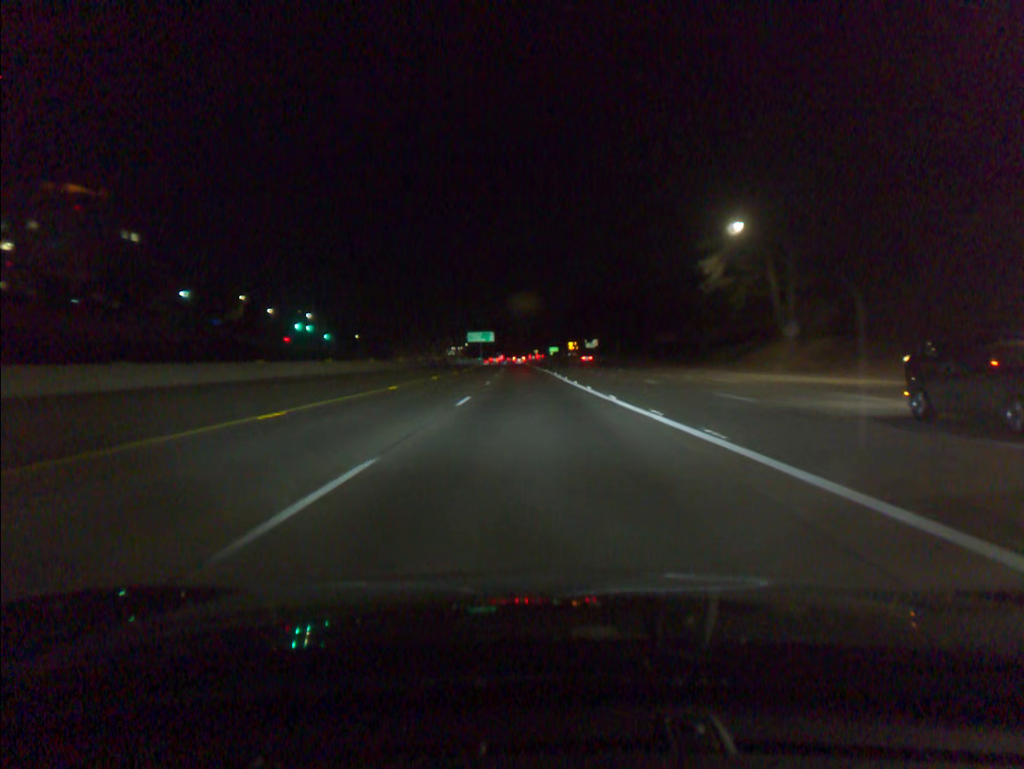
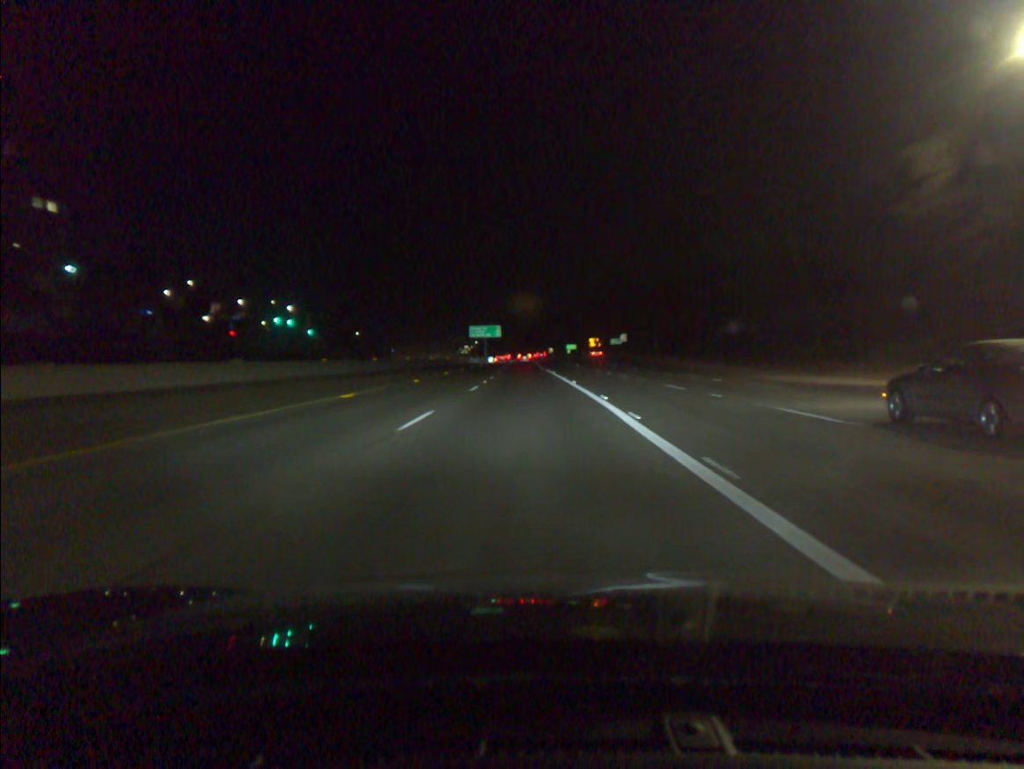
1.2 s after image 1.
(-0.3, +36.0) m; -1°
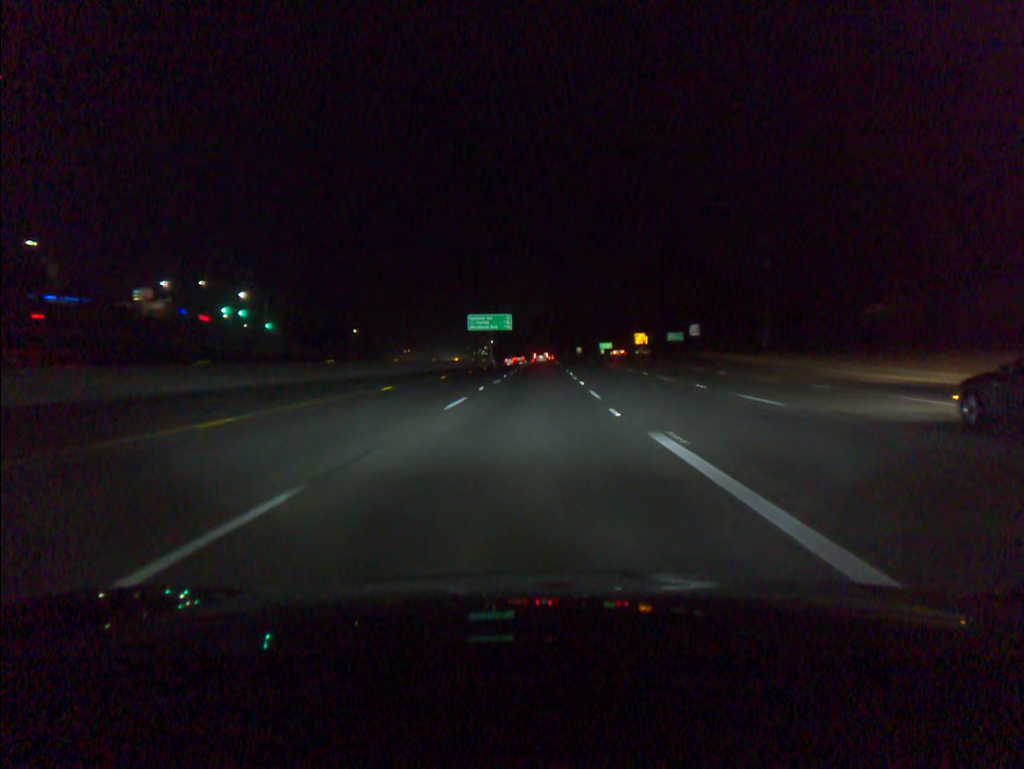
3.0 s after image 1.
(-0.9, +54.1) m; -2°
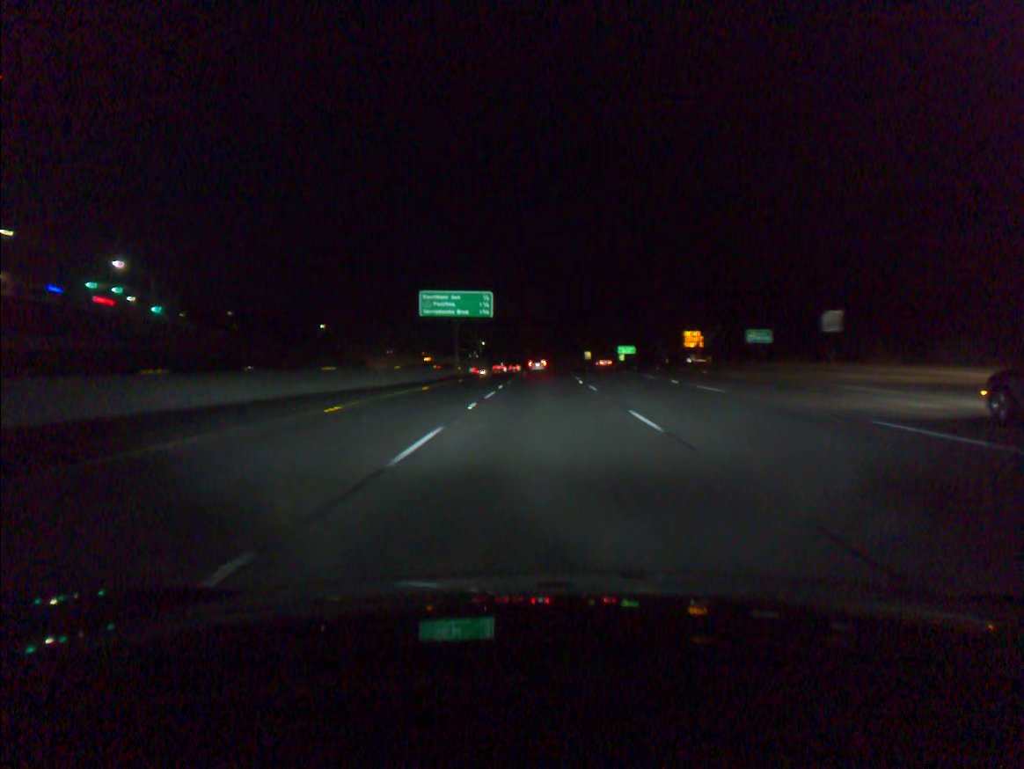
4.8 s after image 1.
(-0.1, +52.4) m; 0°
